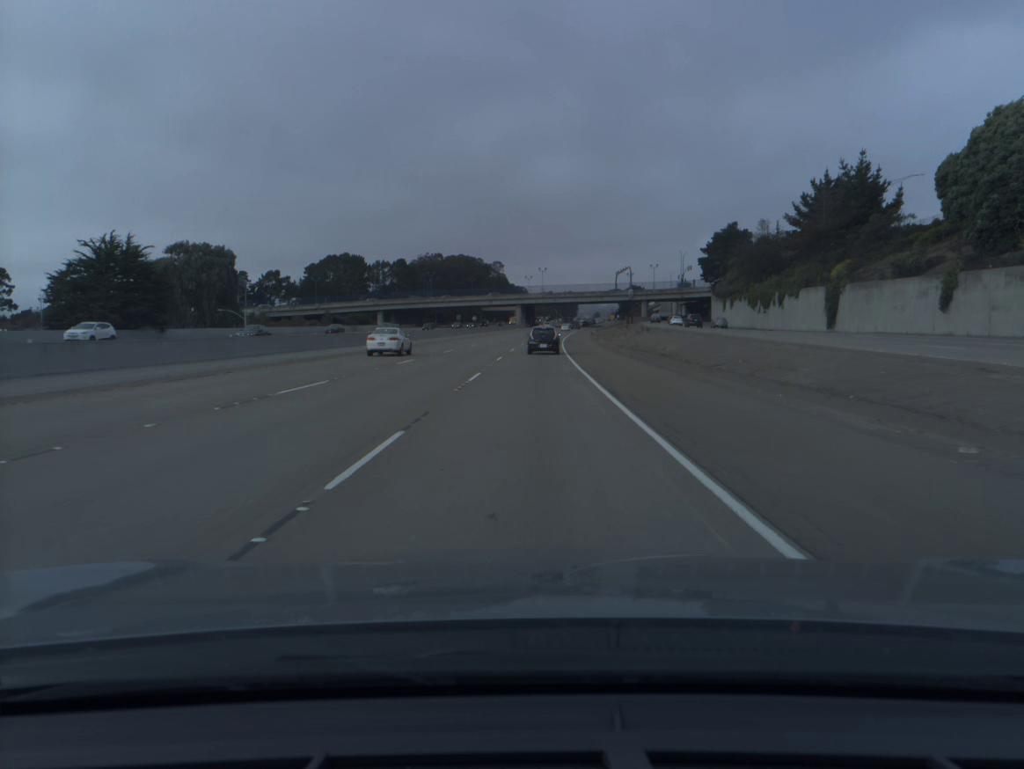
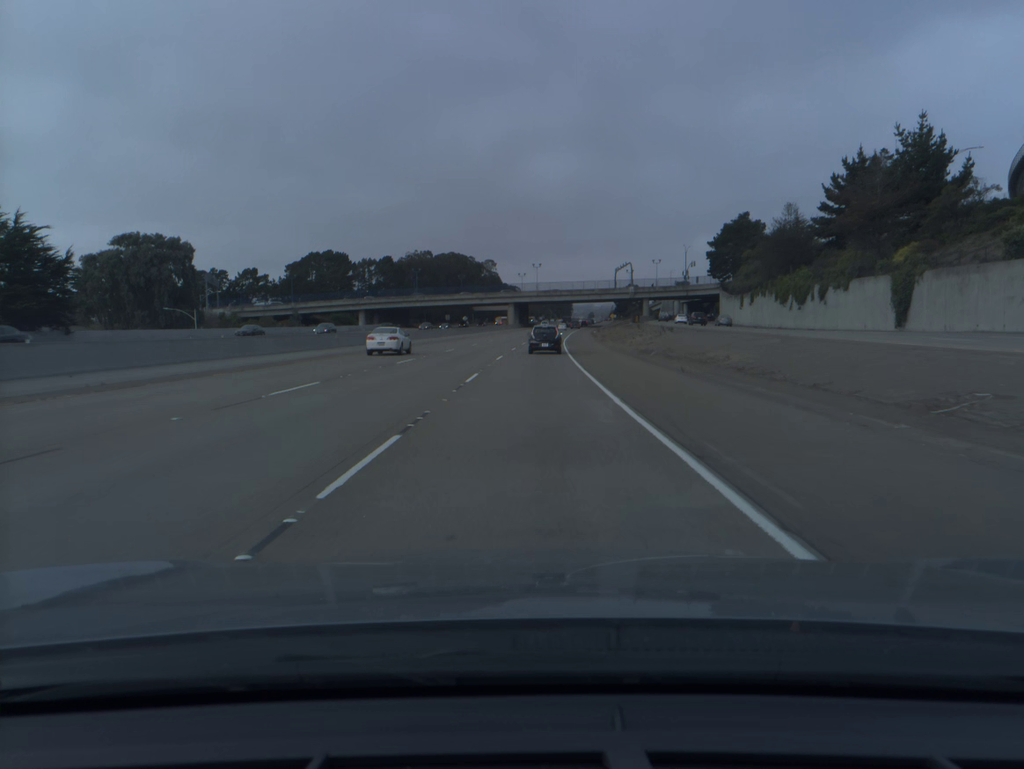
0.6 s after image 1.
(0.0, +15.0) m; 0°
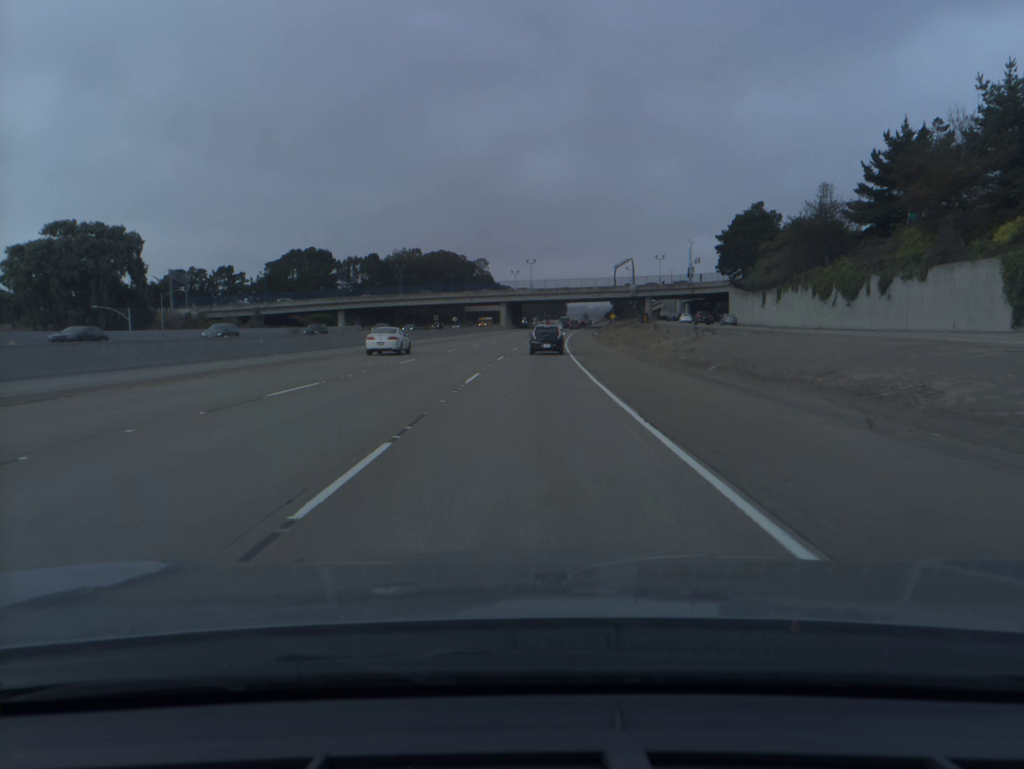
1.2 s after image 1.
(0.0, +14.7) m; 0°
